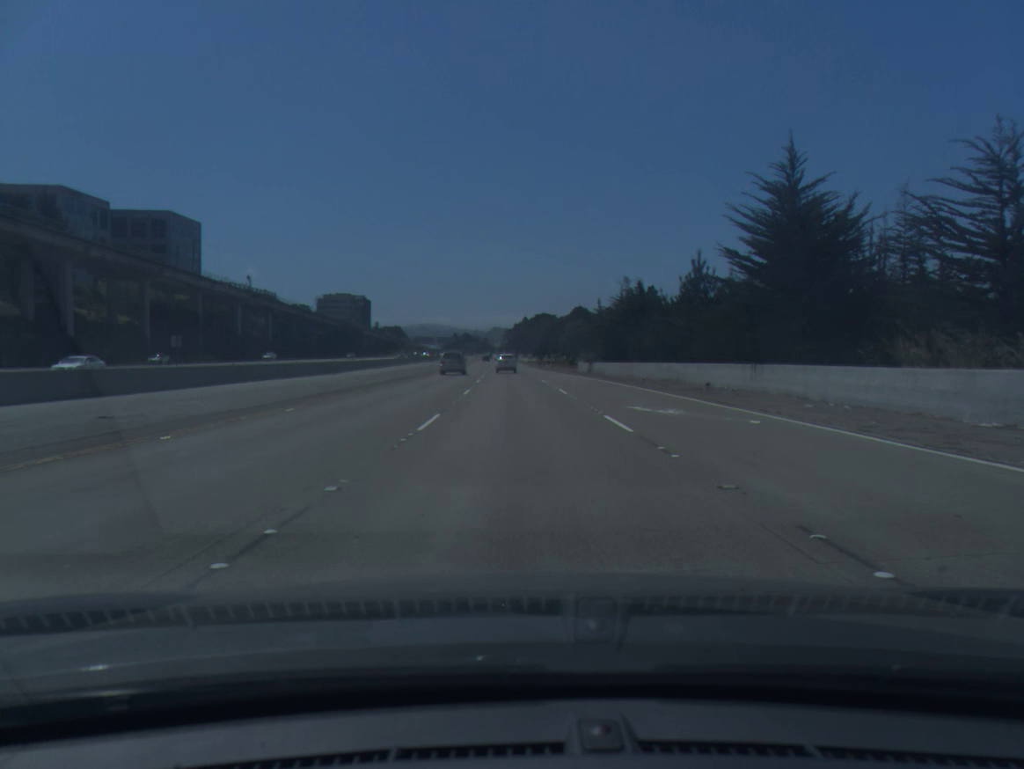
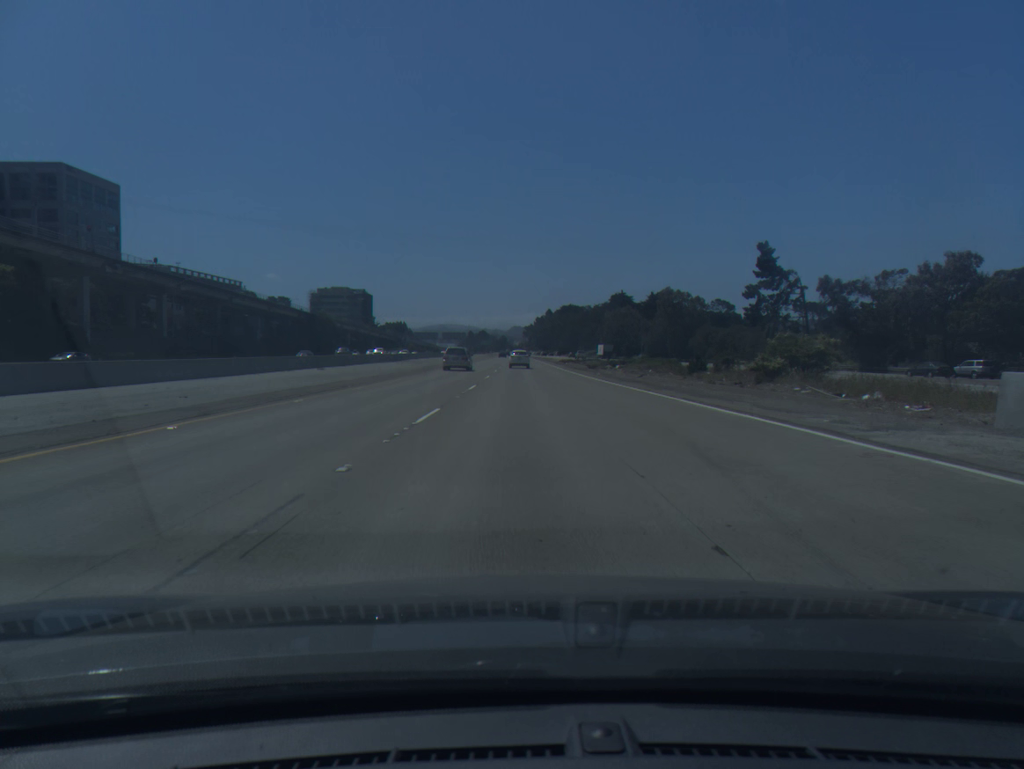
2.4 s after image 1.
(-1.1, +71.8) m; -1°
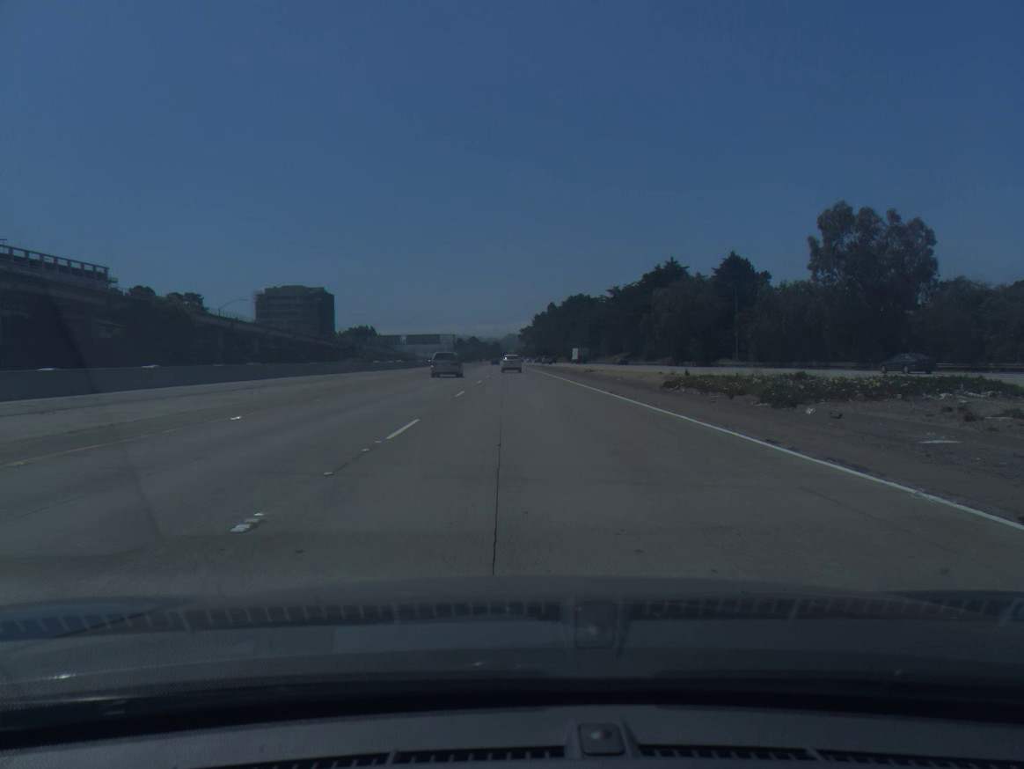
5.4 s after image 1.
(+0.3, +90.8) m; 0°
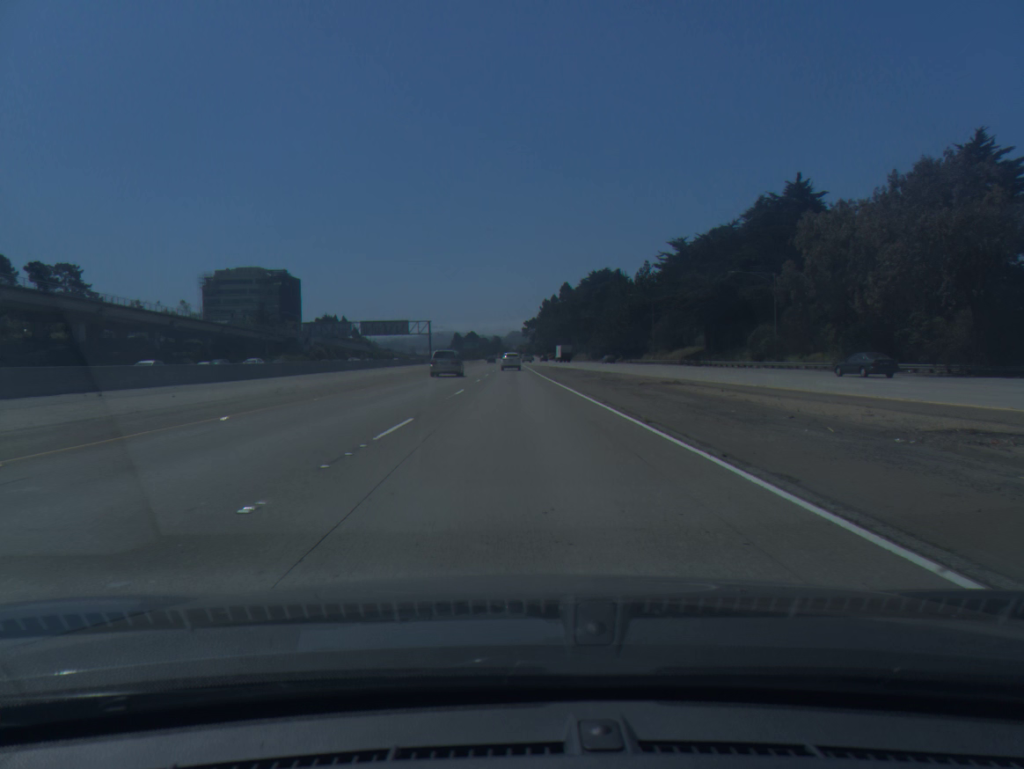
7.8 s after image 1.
(-0.3, +73.2) m; 0°
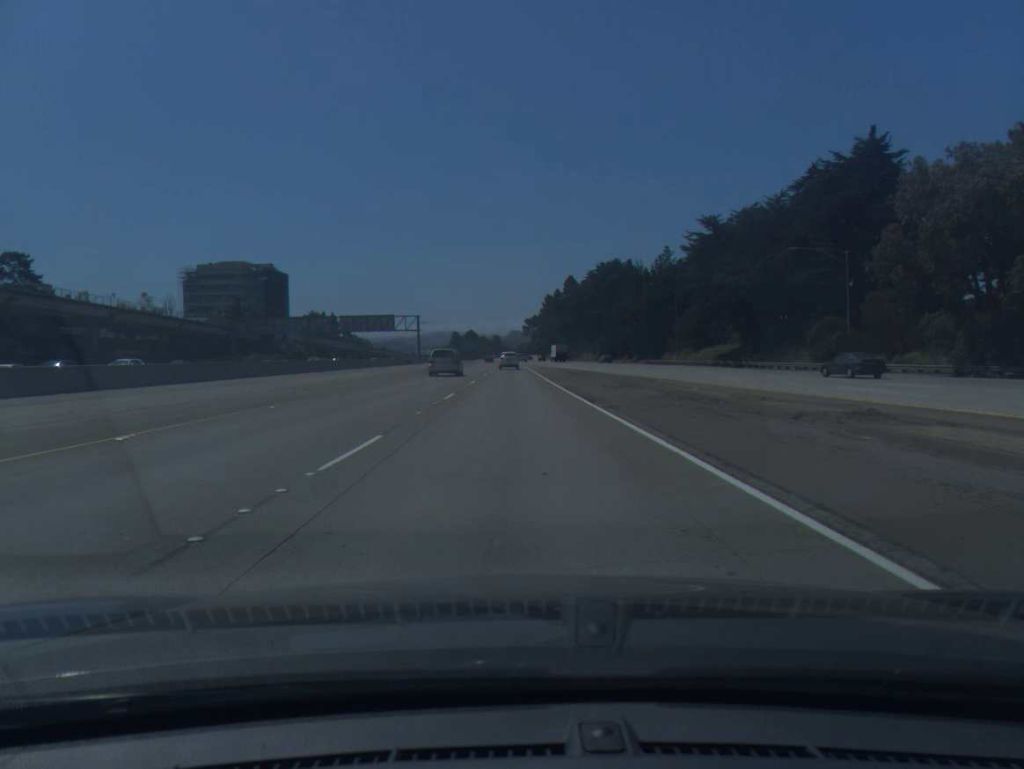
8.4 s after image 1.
(0.0, +18.4) m; 0°
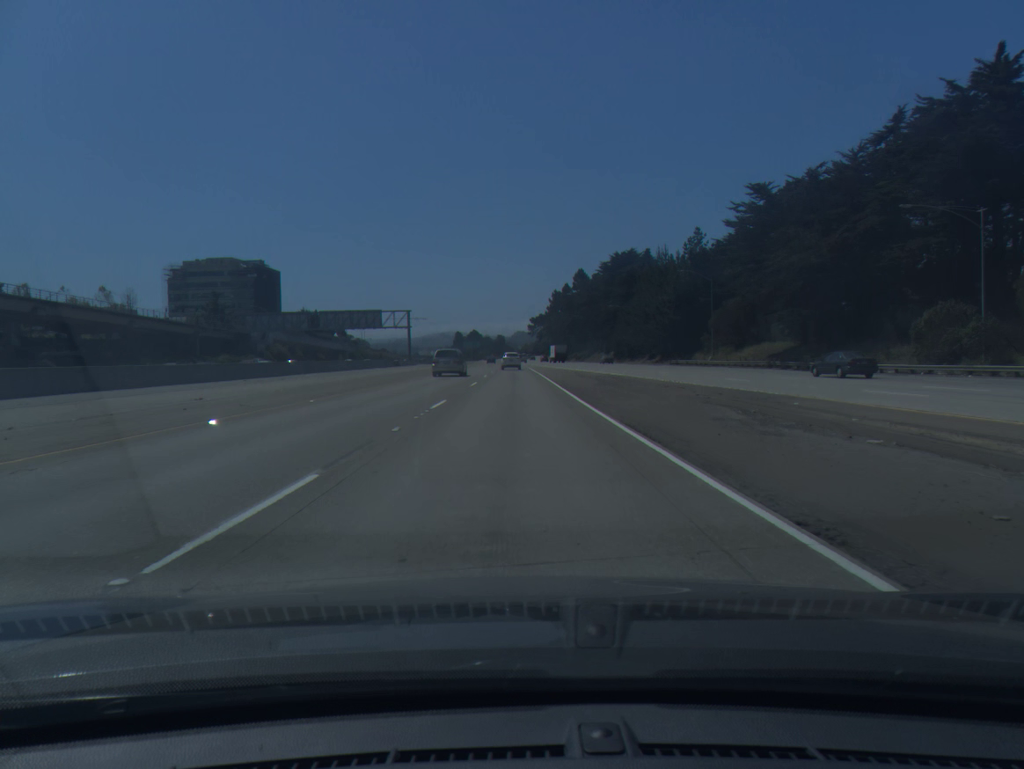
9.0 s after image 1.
(0.0, +18.4) m; 0°
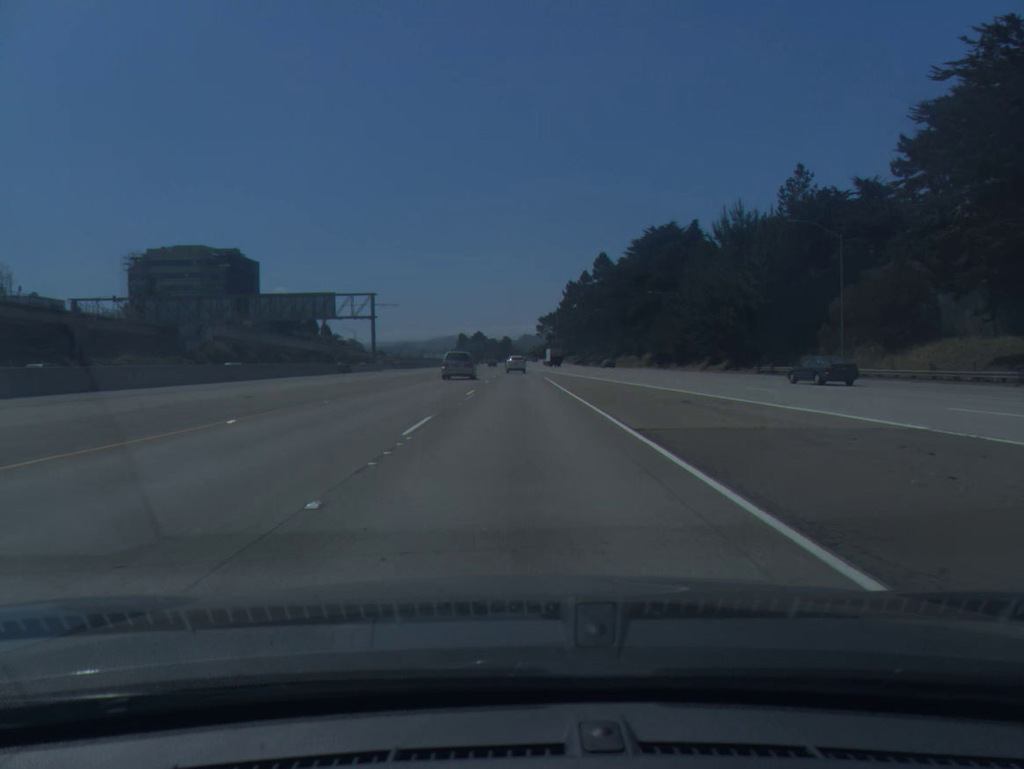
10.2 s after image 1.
(-0.2, +36.9) m; -1°
